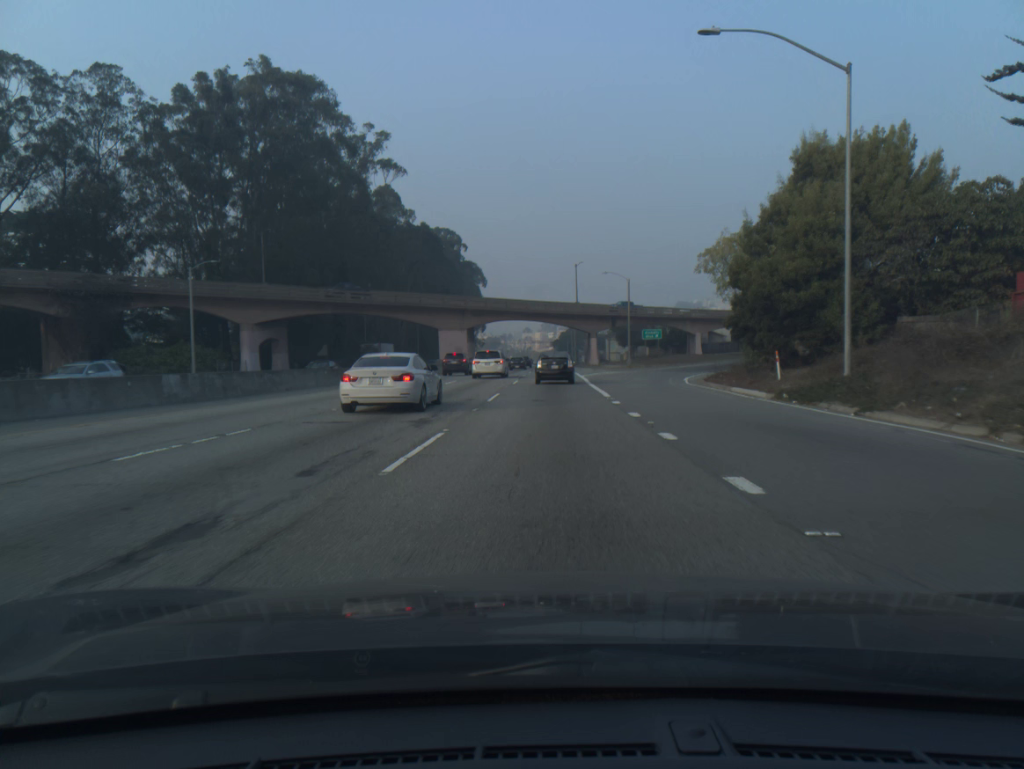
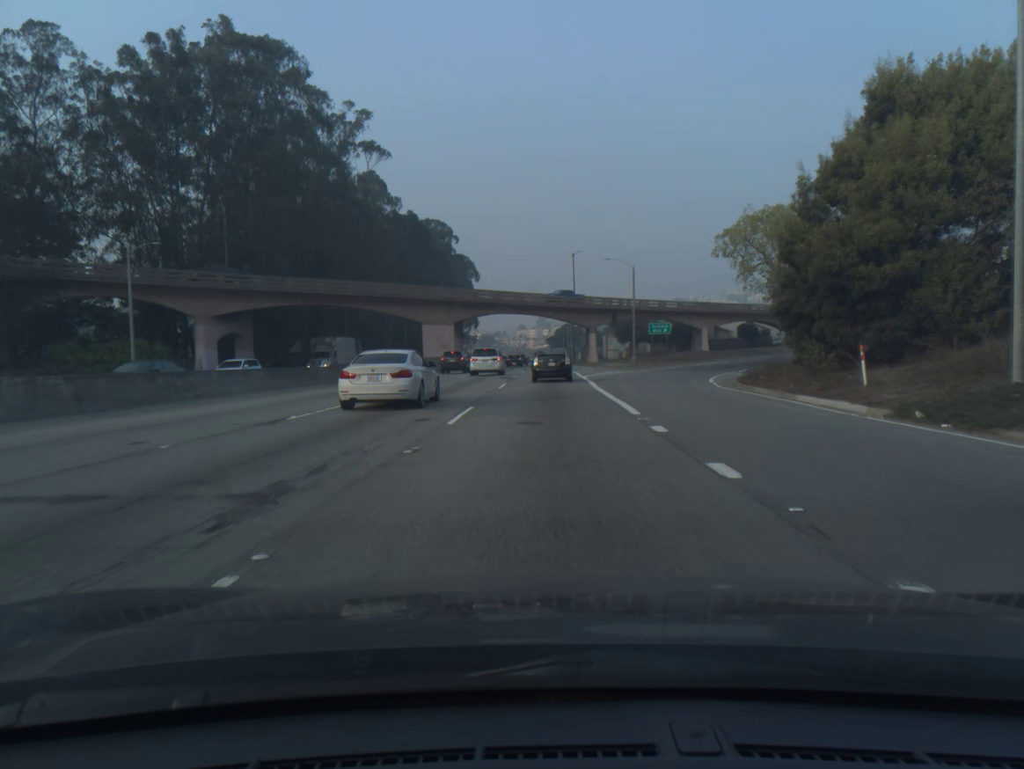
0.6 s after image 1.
(0.0, +8.5) m; +1°
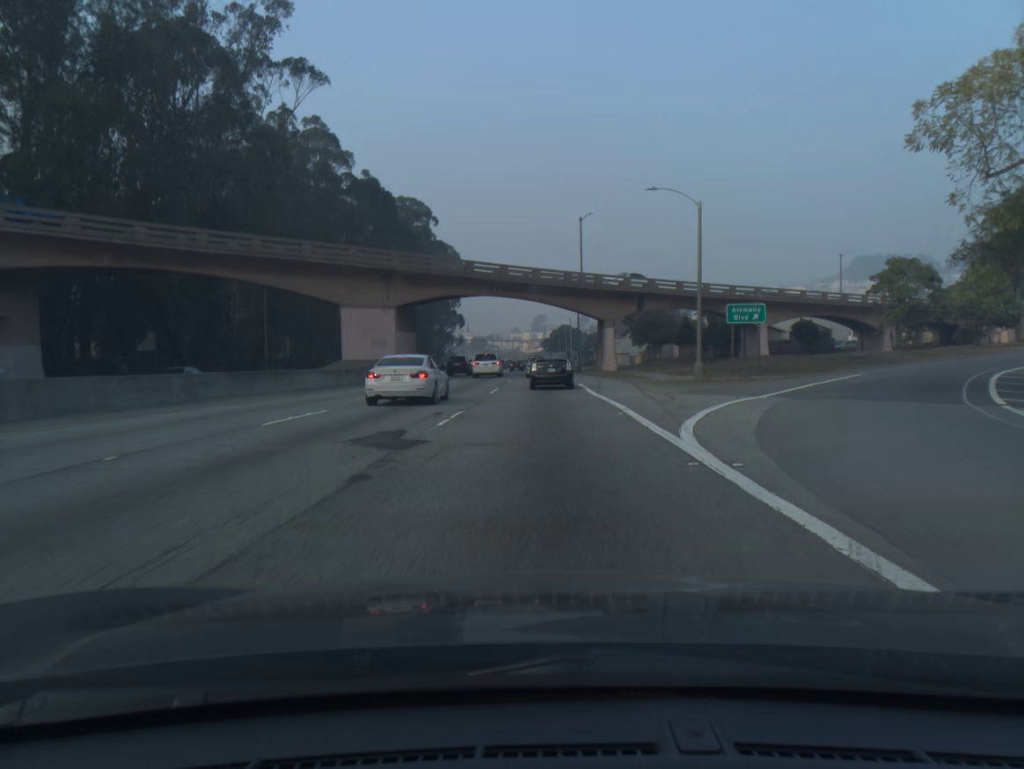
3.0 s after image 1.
(+0.2, +30.7) m; 0°
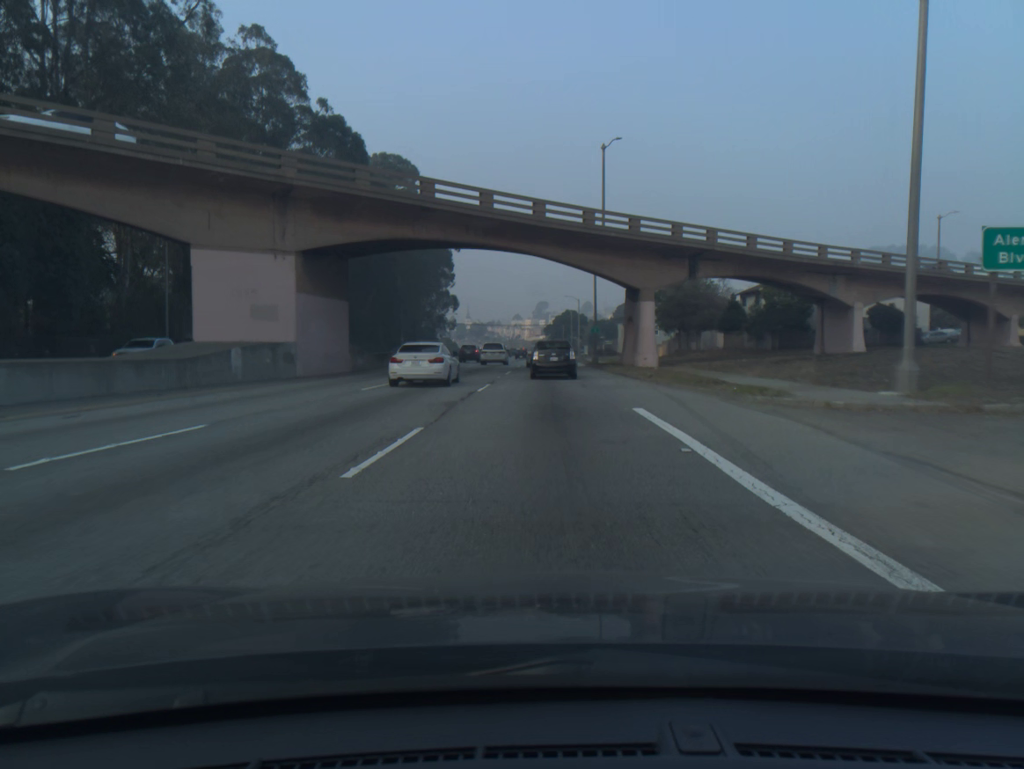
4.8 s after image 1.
(0.0, +21.6) m; 0°
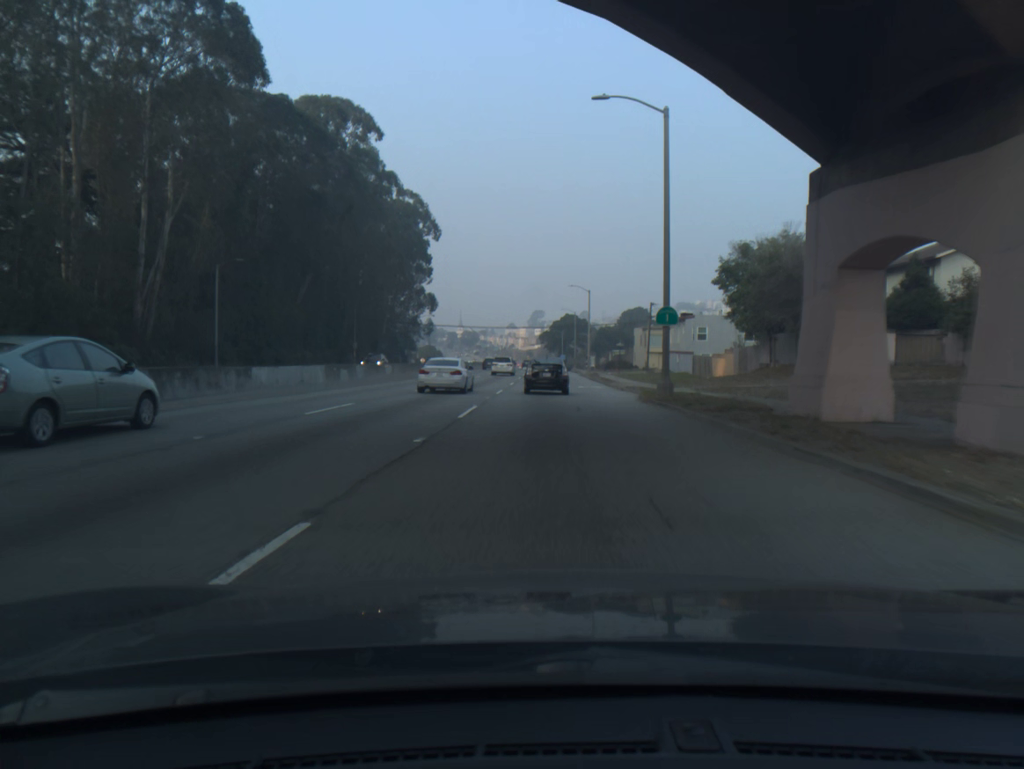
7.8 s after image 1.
(+0.1, +35.0) m; 0°
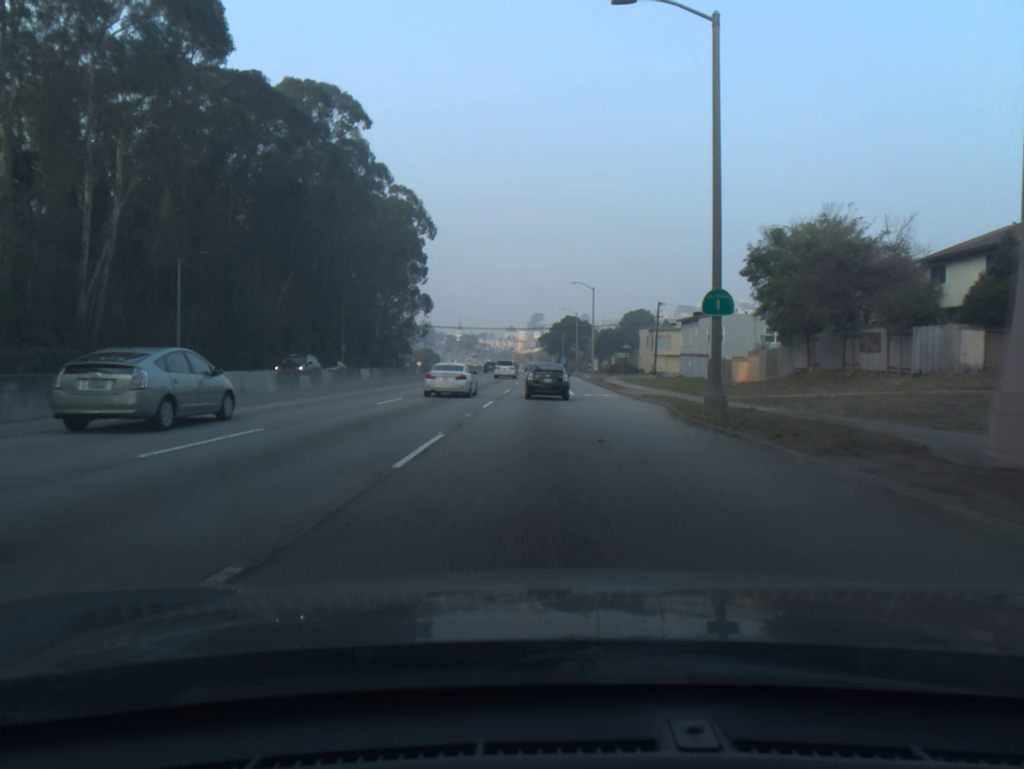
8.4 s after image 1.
(0.0, +7.1) m; 0°
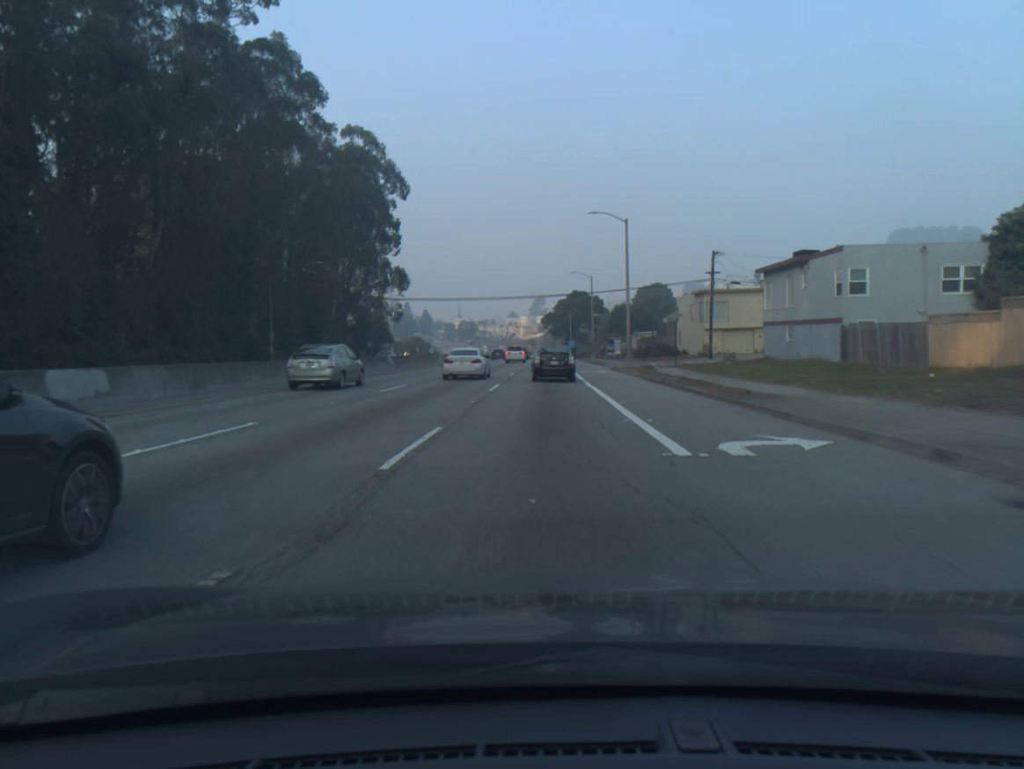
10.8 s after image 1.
(+0.1, +29.7) m; 0°
